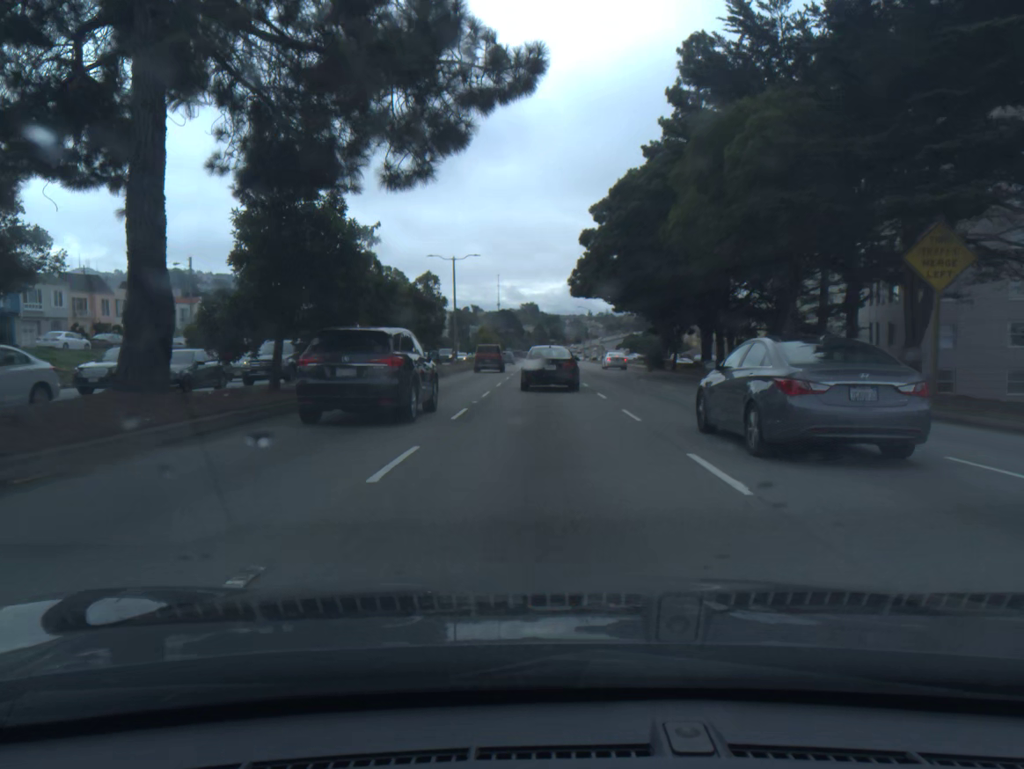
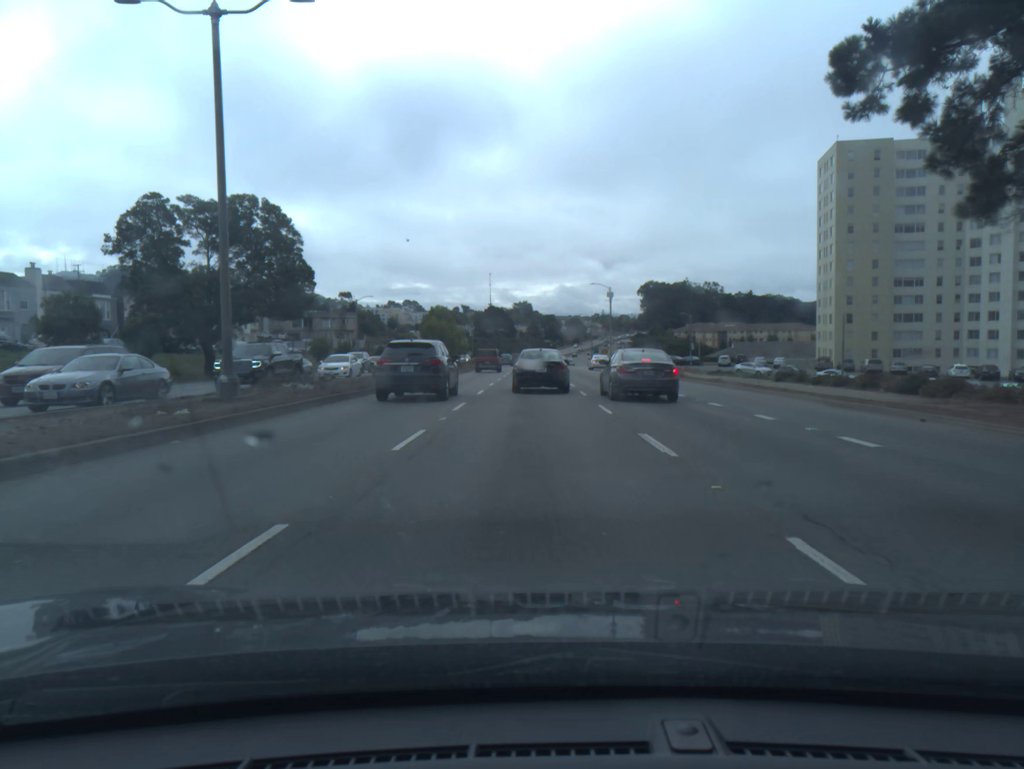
(+0.4, +48.8) m; 0°
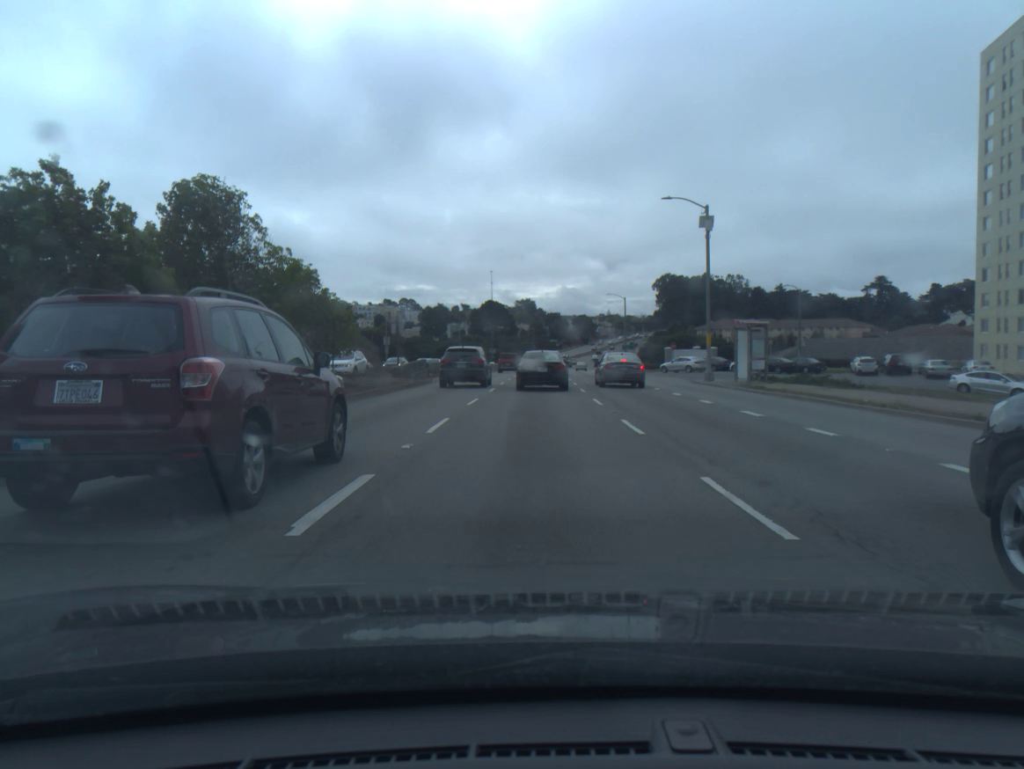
(-0.3, +49.1) m; 0°
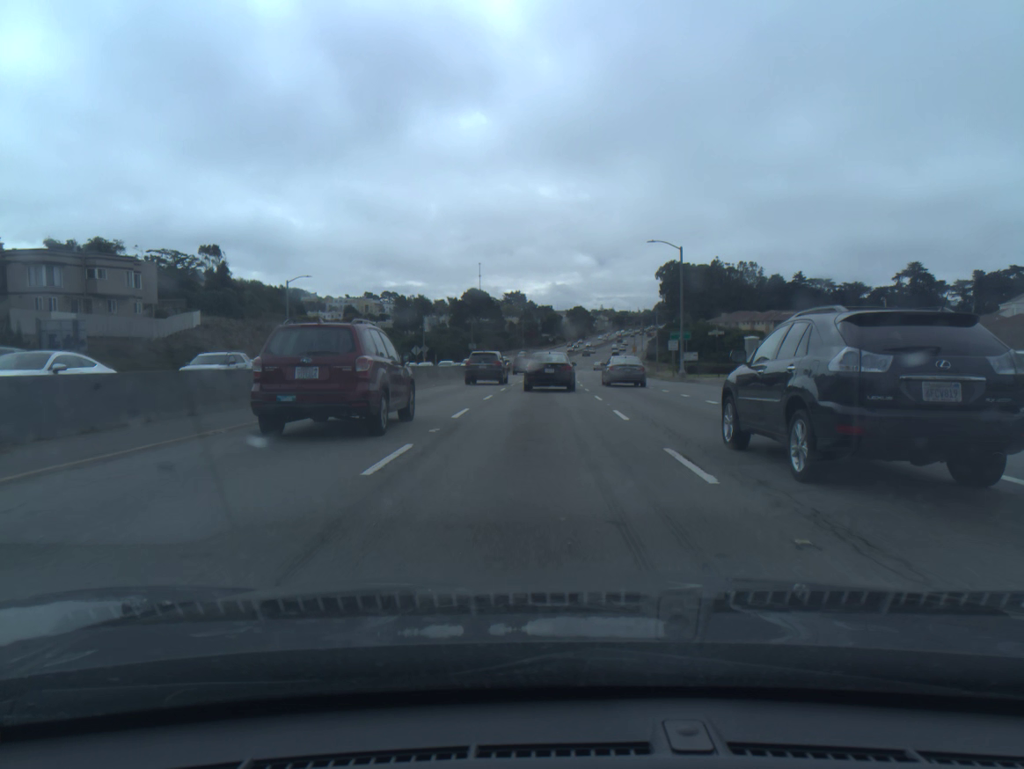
(+0.2, +42.0) m; +1°
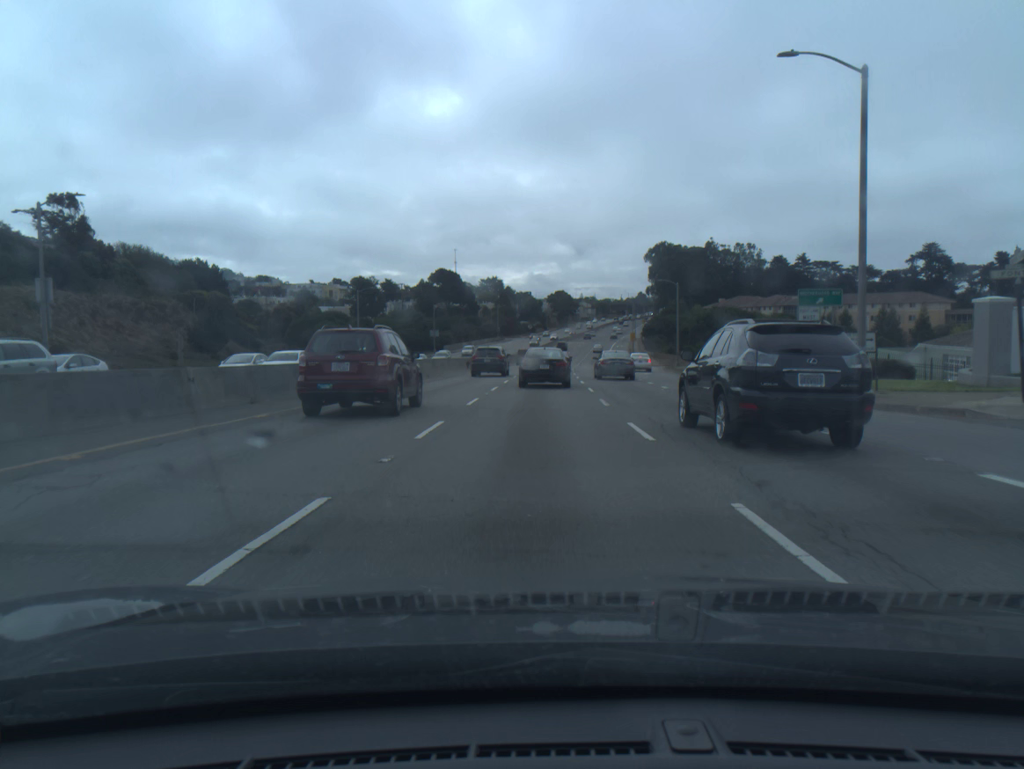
(+0.4, +33.2) m; +1°
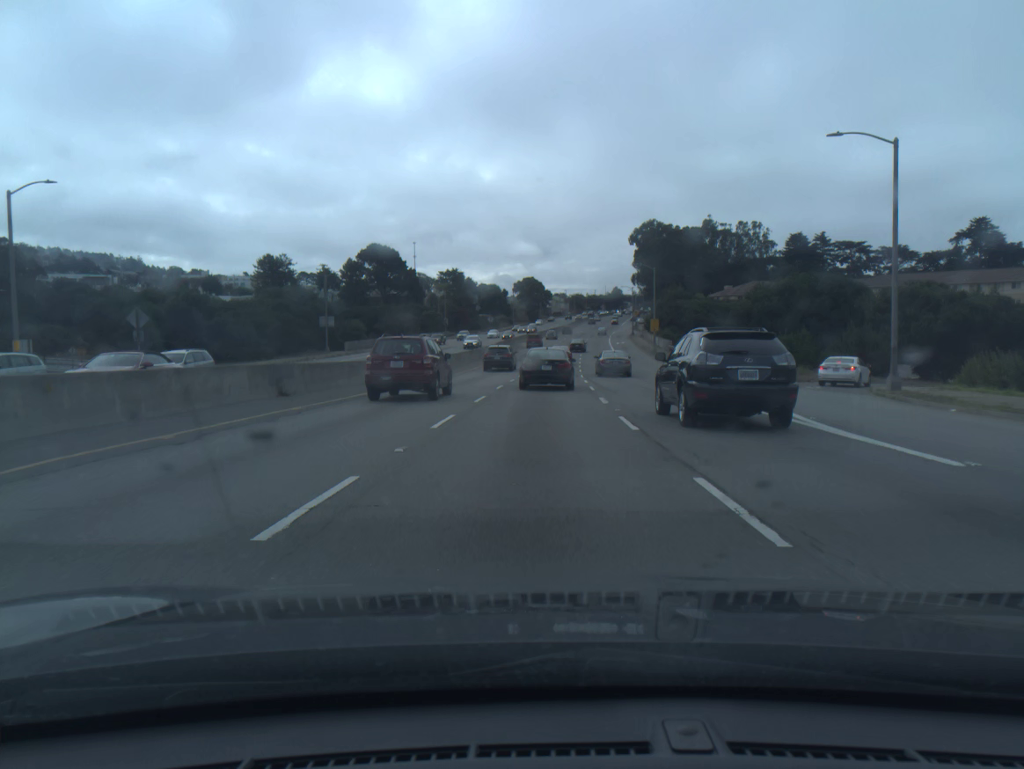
(+1.1, +57.9) m; +2°
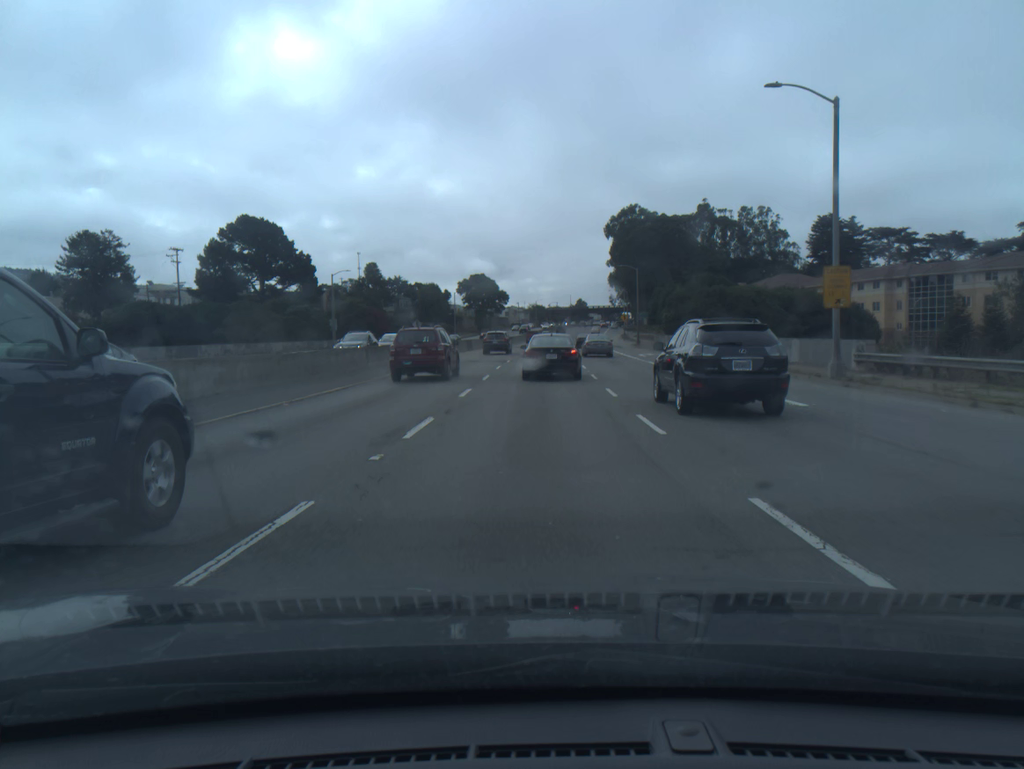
(+1.6, +60.4) m; +3°
